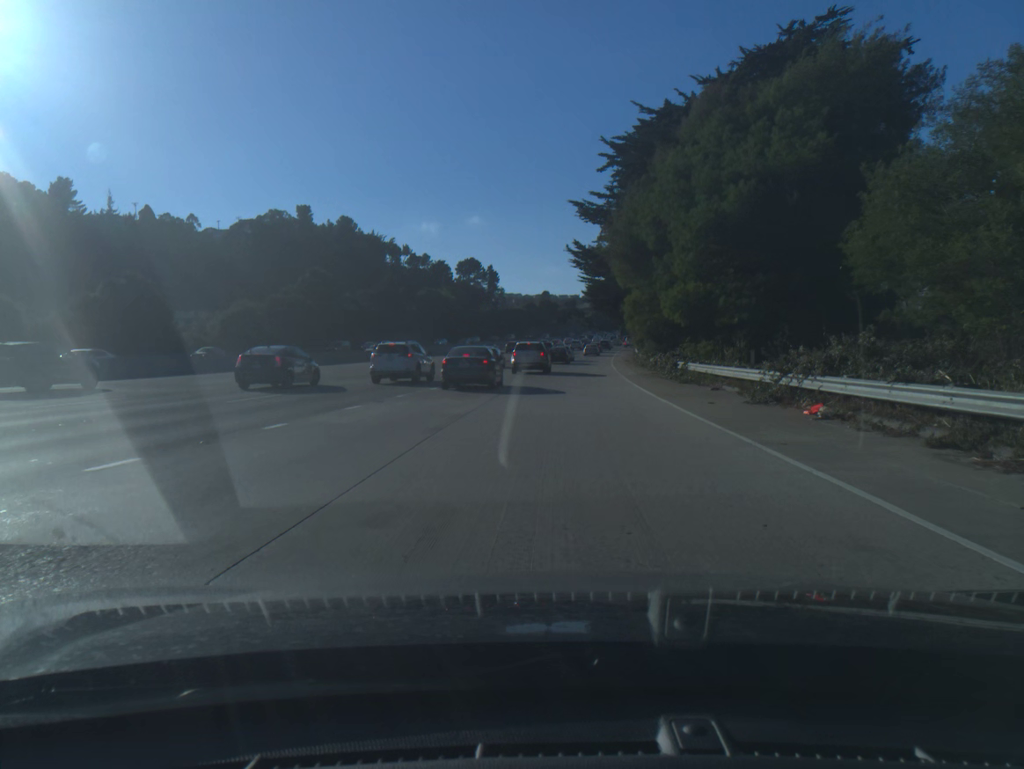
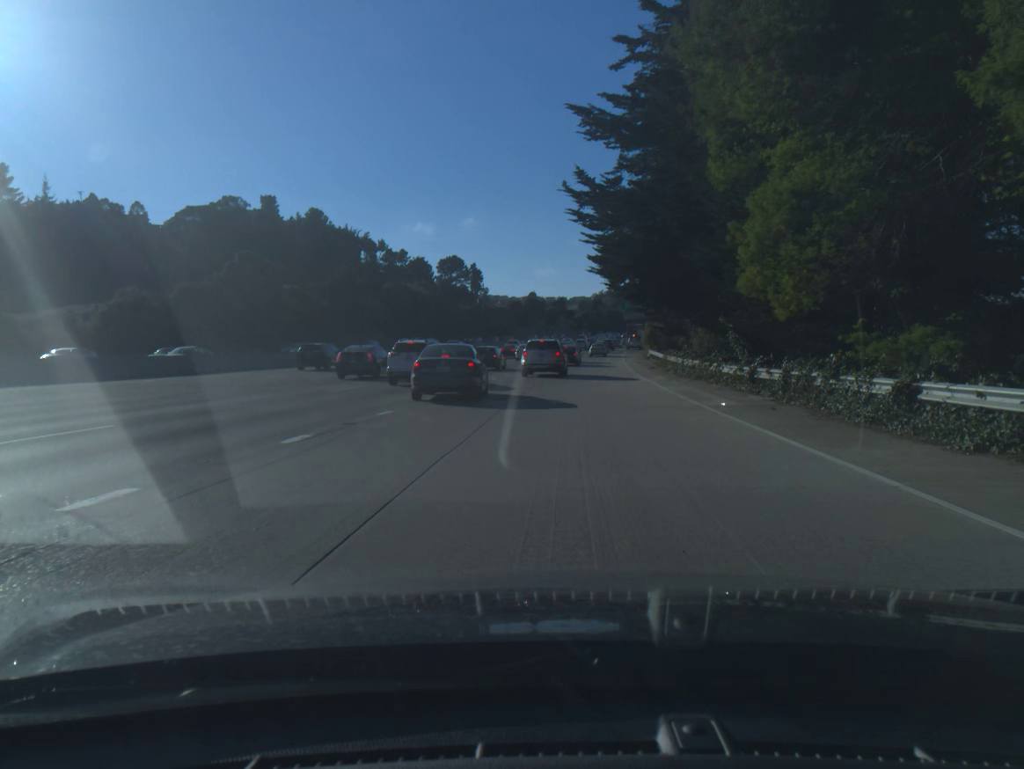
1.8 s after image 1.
(+0.2, +24.6) m; +1°
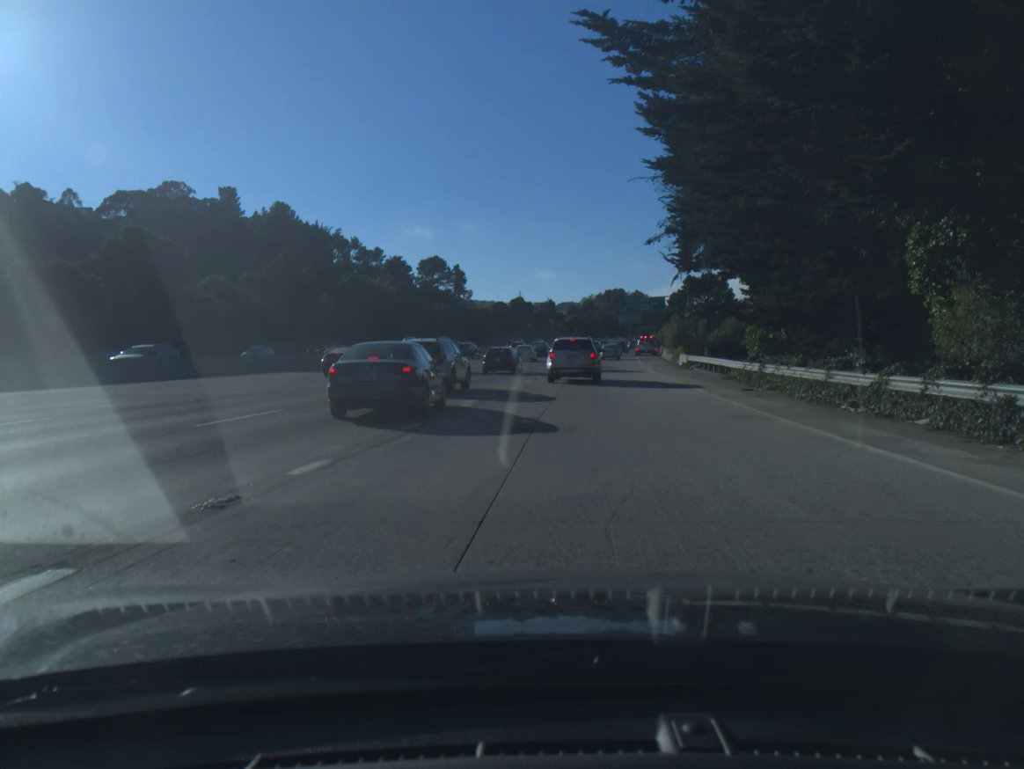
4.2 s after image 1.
(+0.1, +25.5) m; +1°
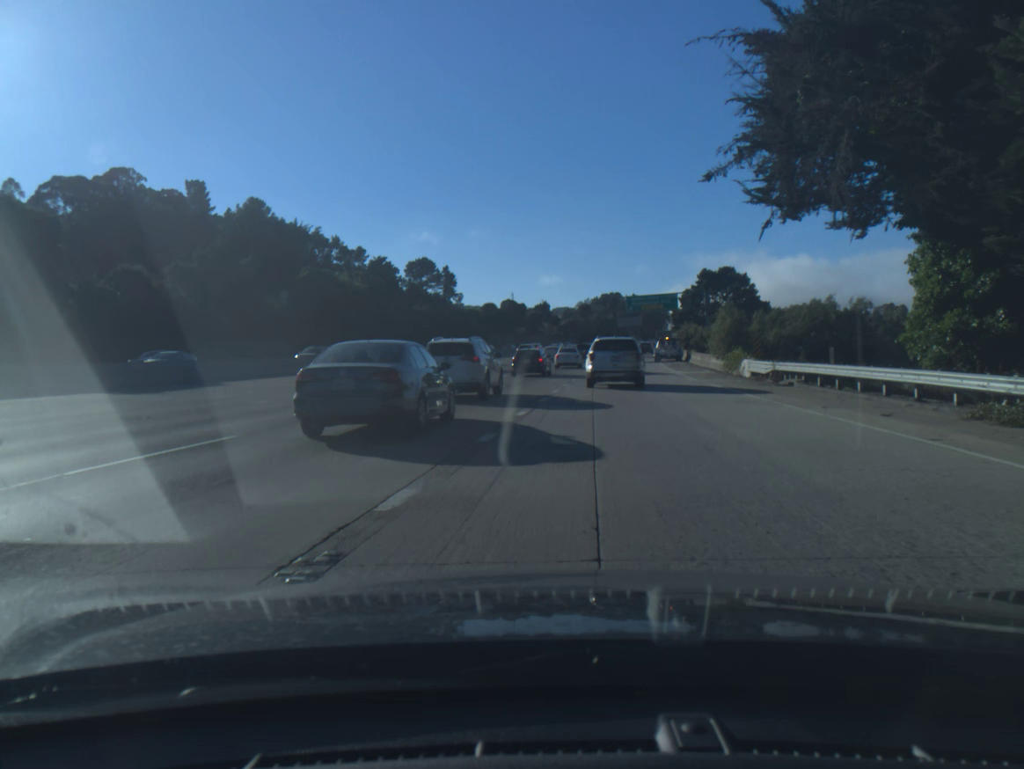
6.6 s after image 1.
(+0.2, +19.8) m; +1°
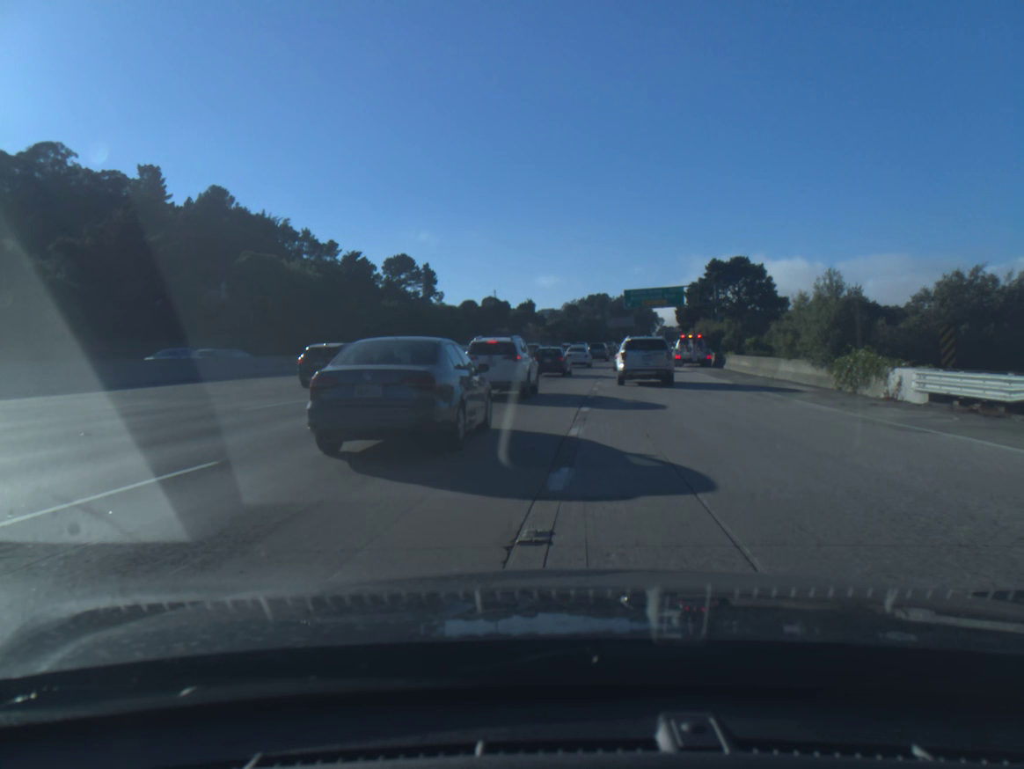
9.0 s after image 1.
(+0.1, +17.4) m; +1°
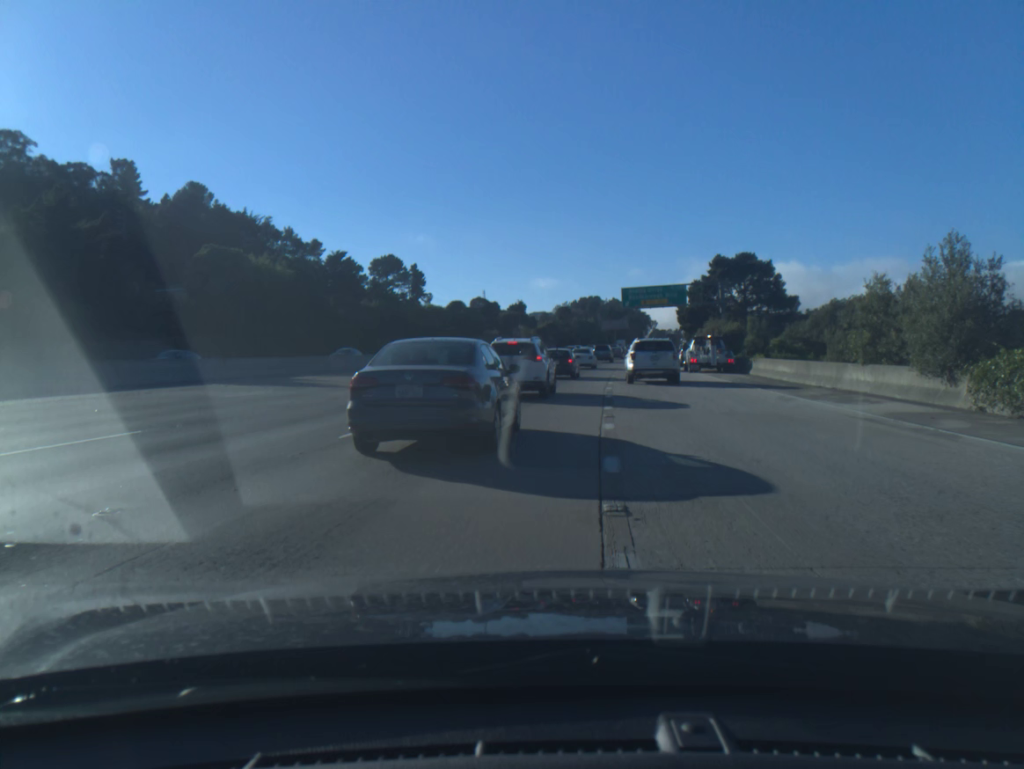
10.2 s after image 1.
(+0.1, +8.3) m; +1°
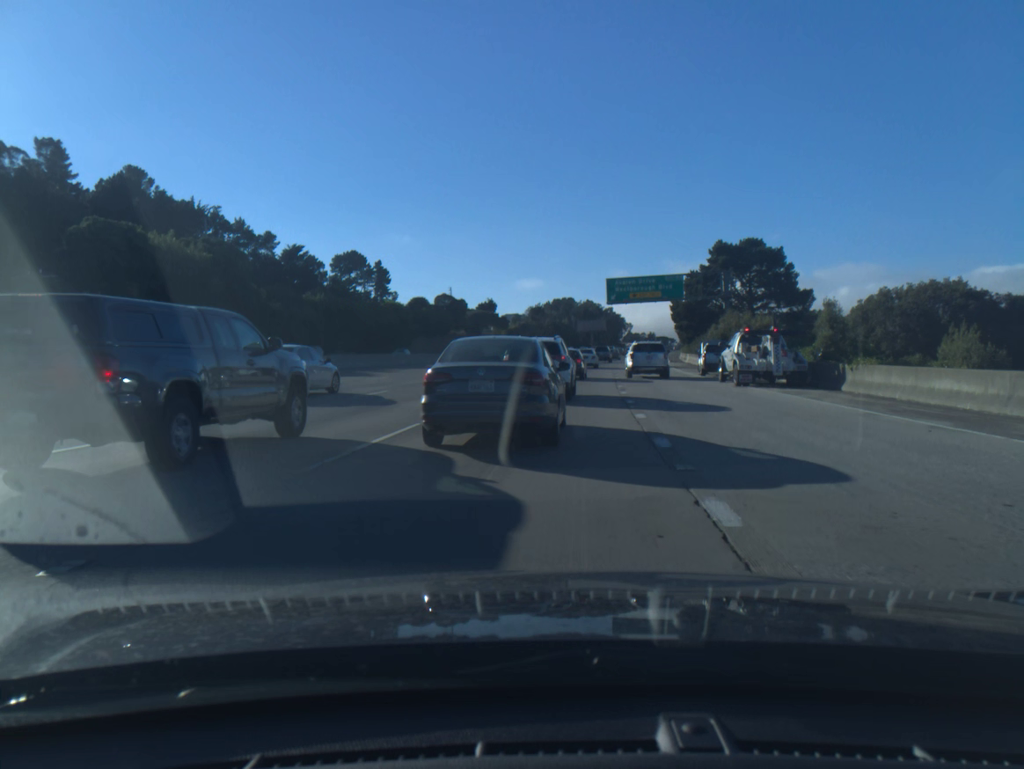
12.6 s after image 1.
(+0.2, +16.1) m; +2°
